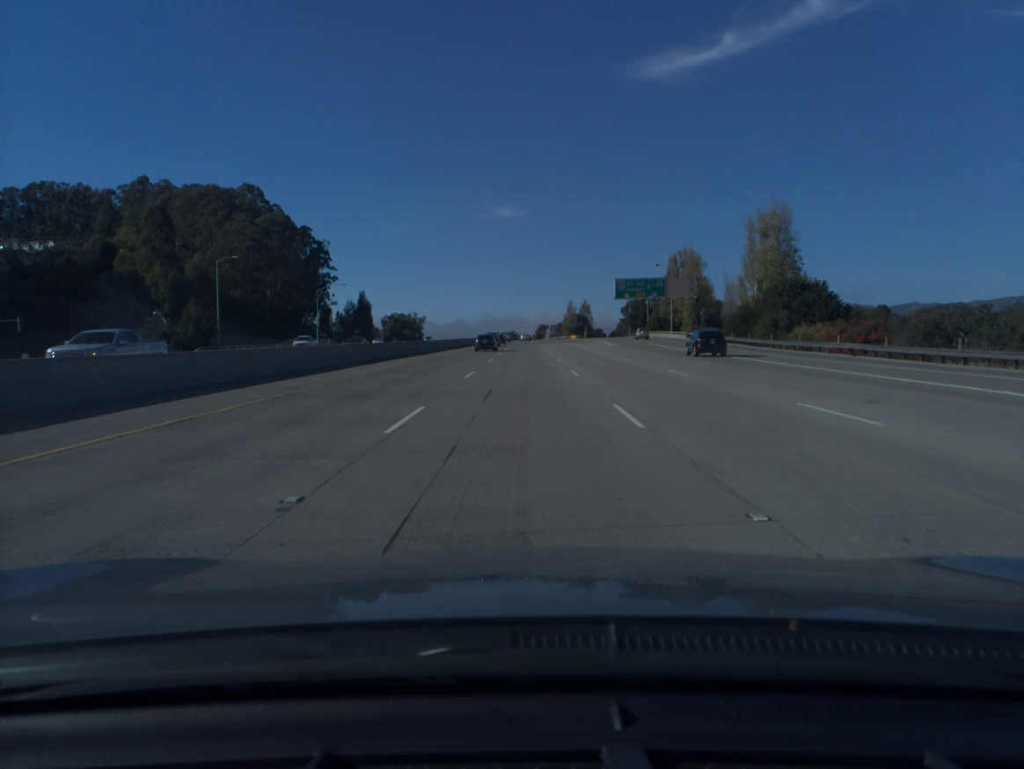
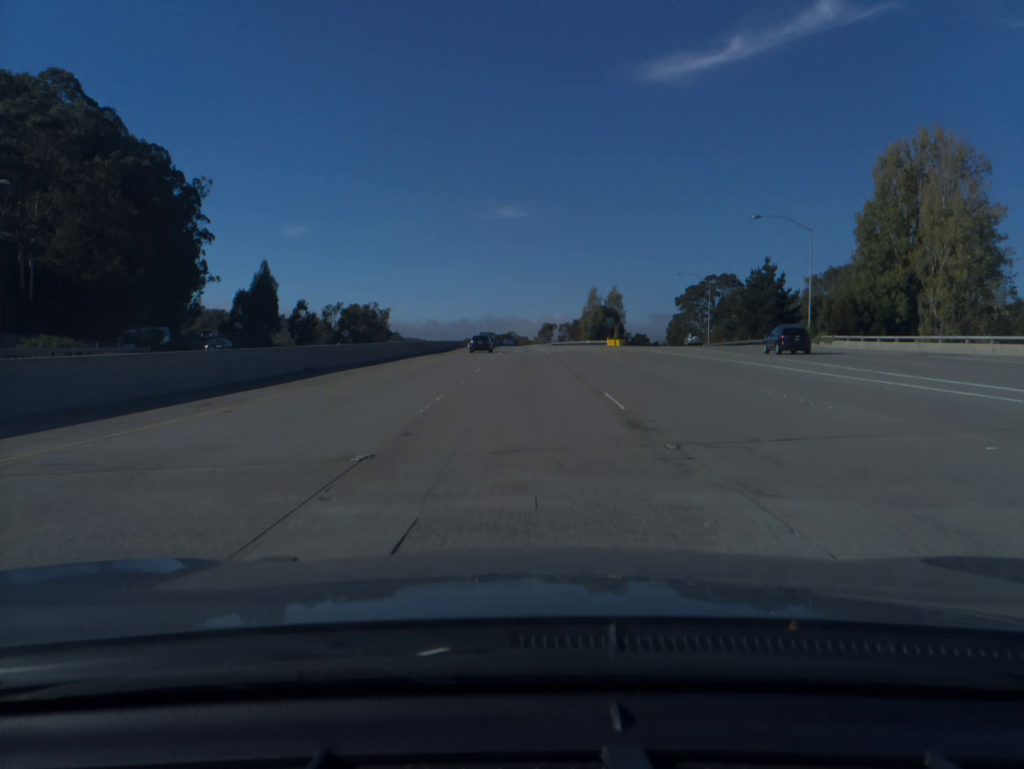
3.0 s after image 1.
(0.0, +99.7) m; 0°
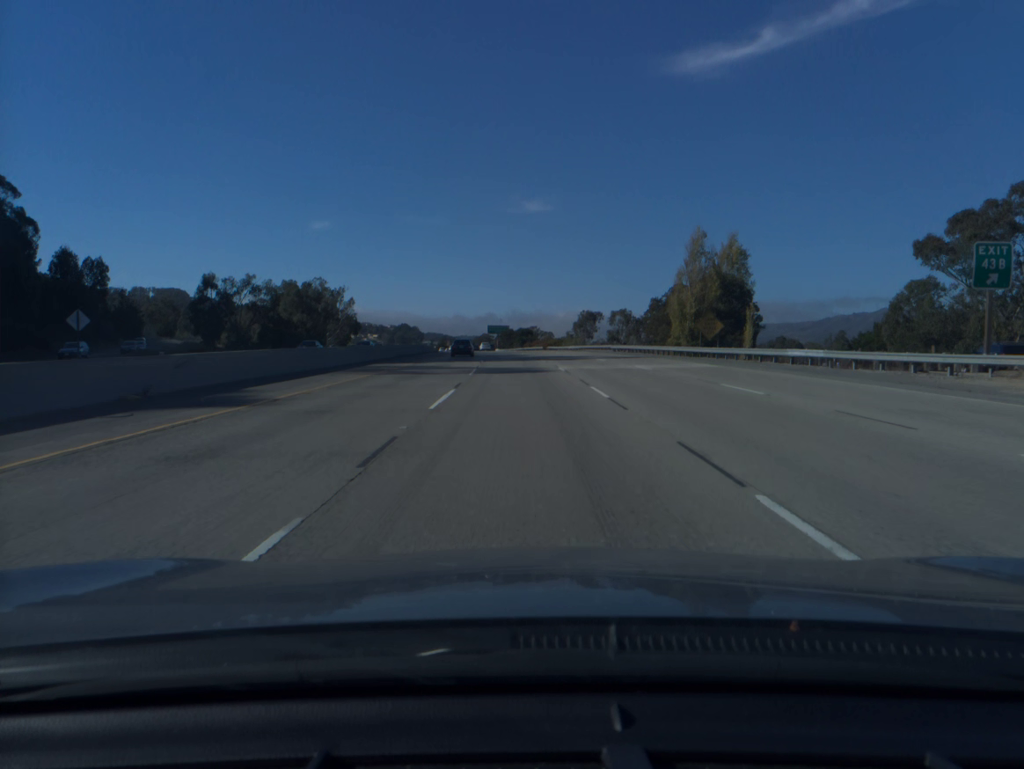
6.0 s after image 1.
(-0.8, +99.3) m; -2°
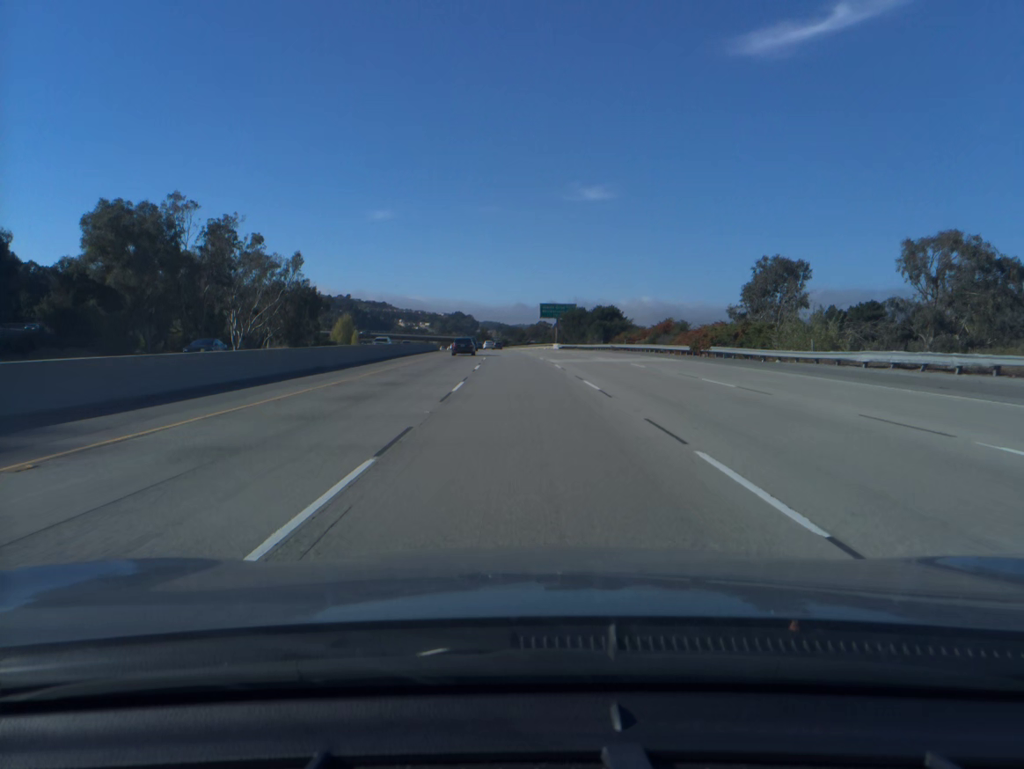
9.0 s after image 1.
(-4.0, +99.3) m; -4°
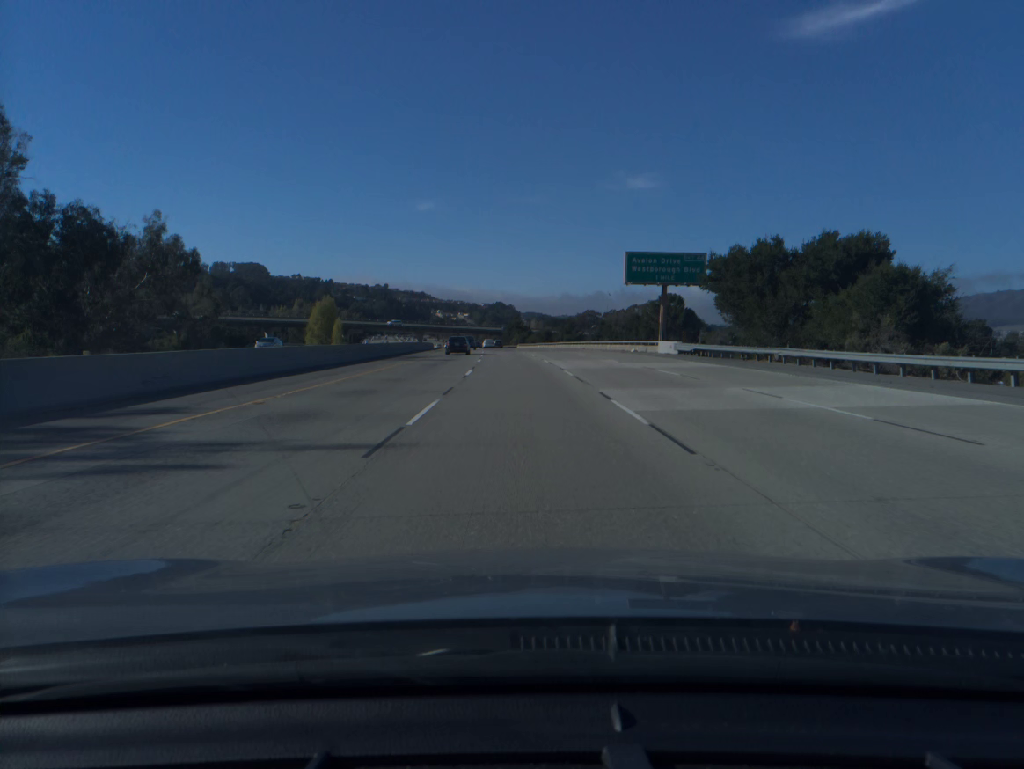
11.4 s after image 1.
(-2.4, +80.0) m; -3°
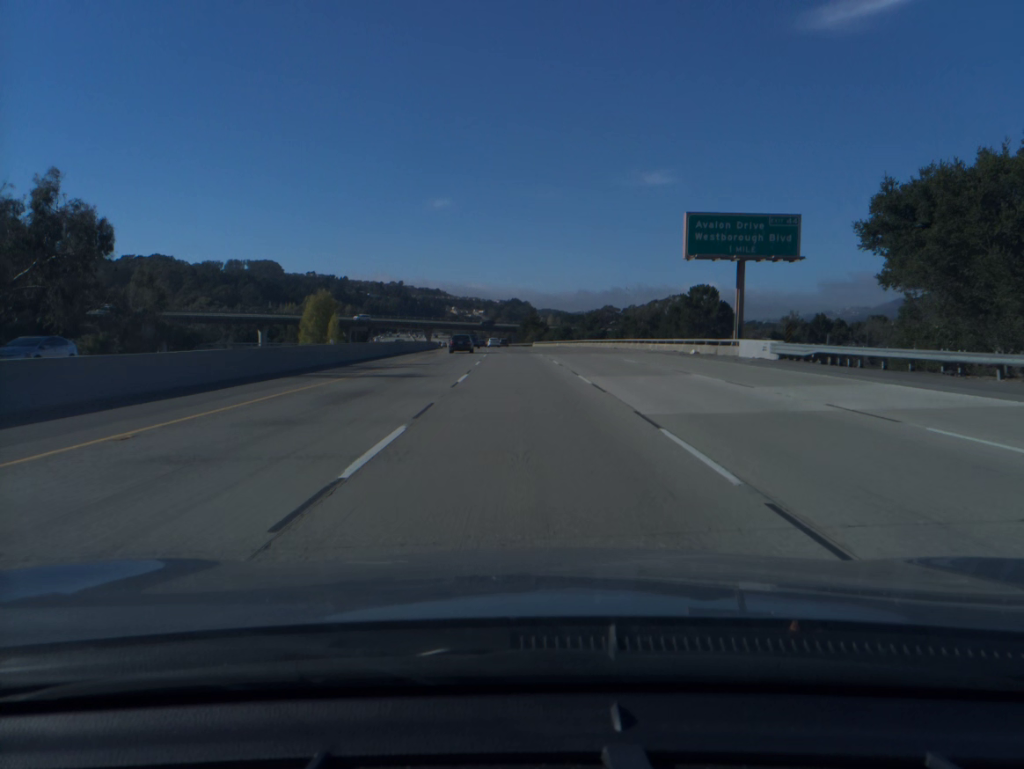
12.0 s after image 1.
(-0.2, +20.0) m; -1°
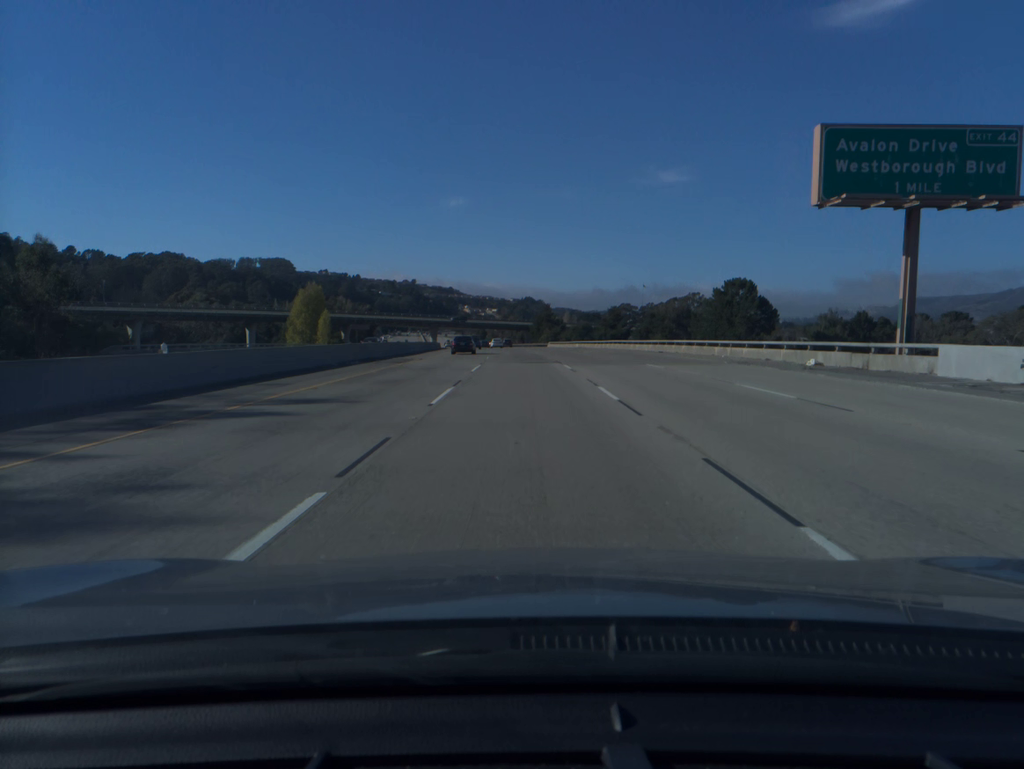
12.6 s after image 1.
(-0.2, +20.0) m; -1°
